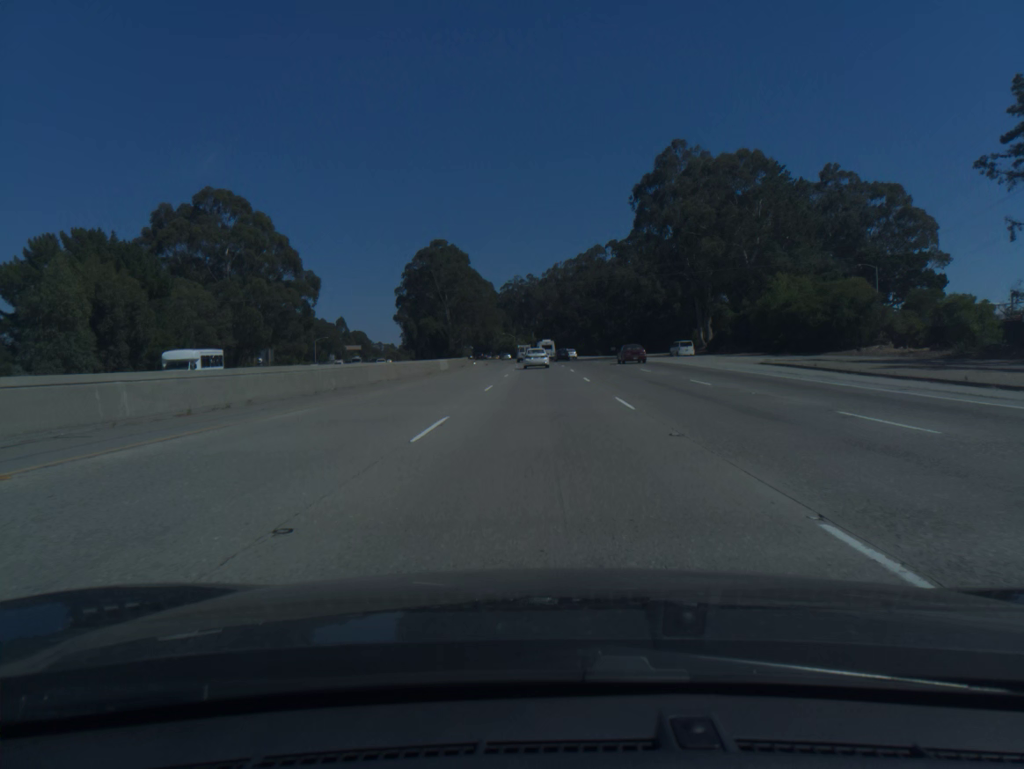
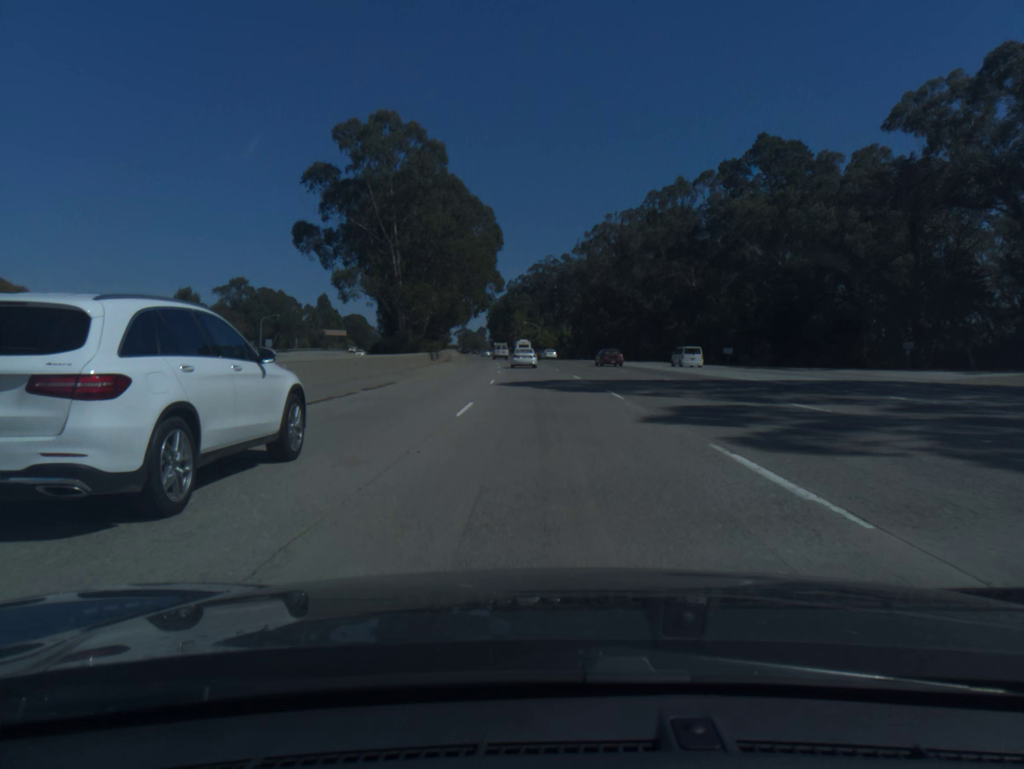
(-1.1, +83.7) m; -2°
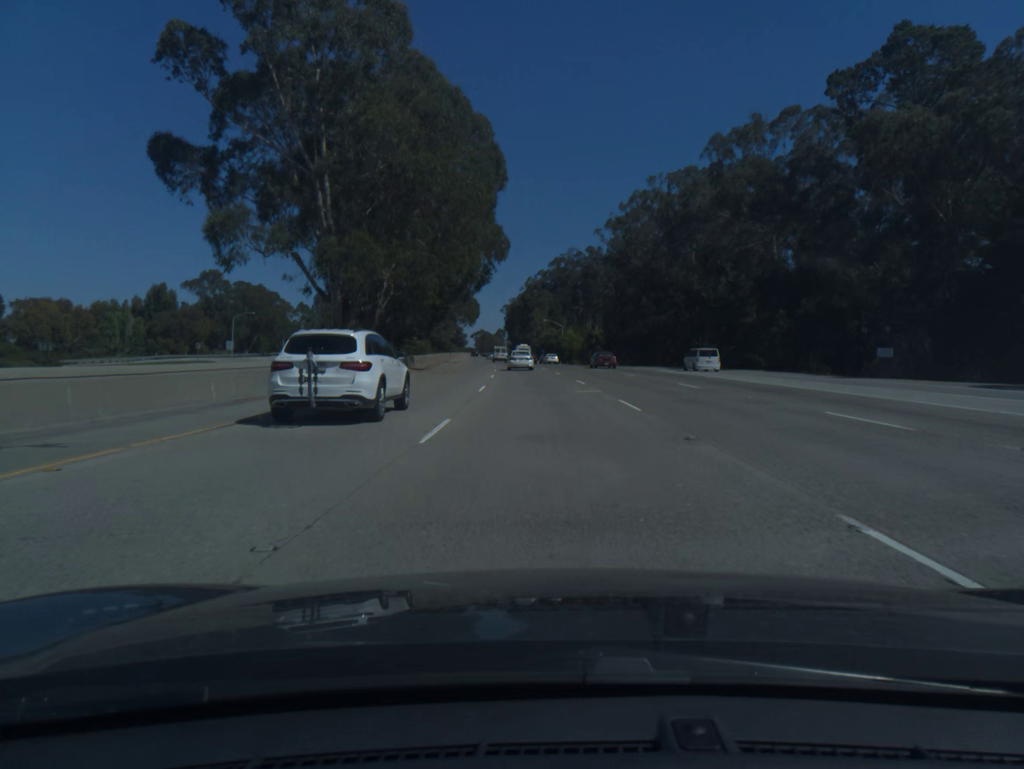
(-0.4, +33.0) m; -1°
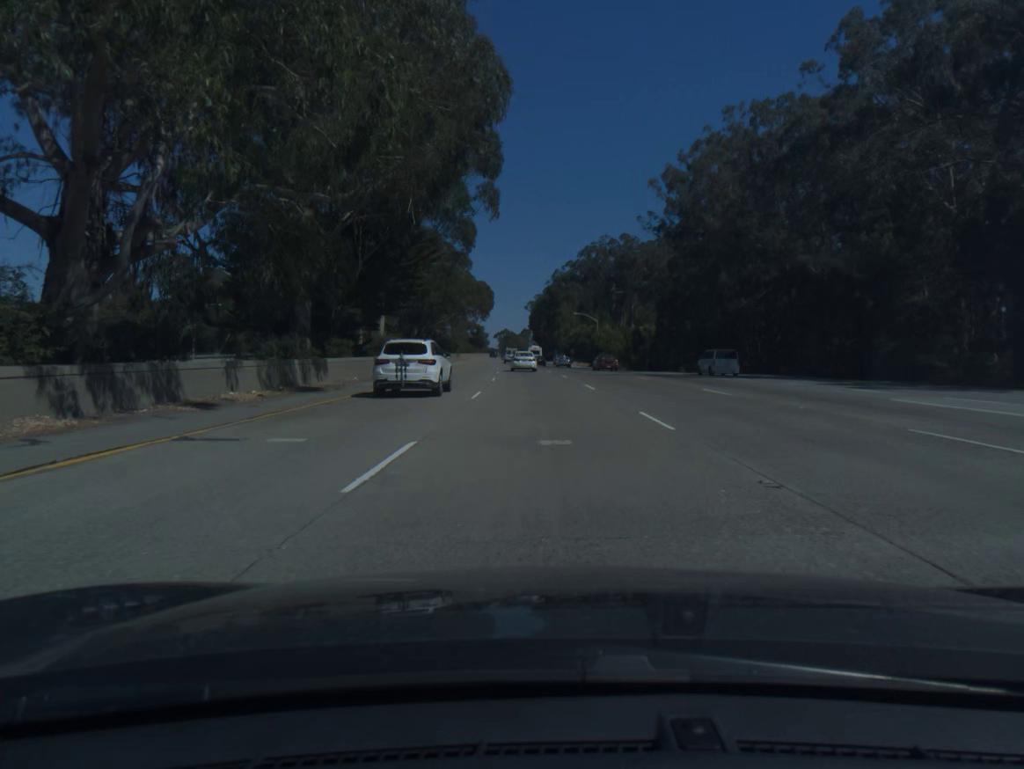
(-0.5, +32.9) m; -2°
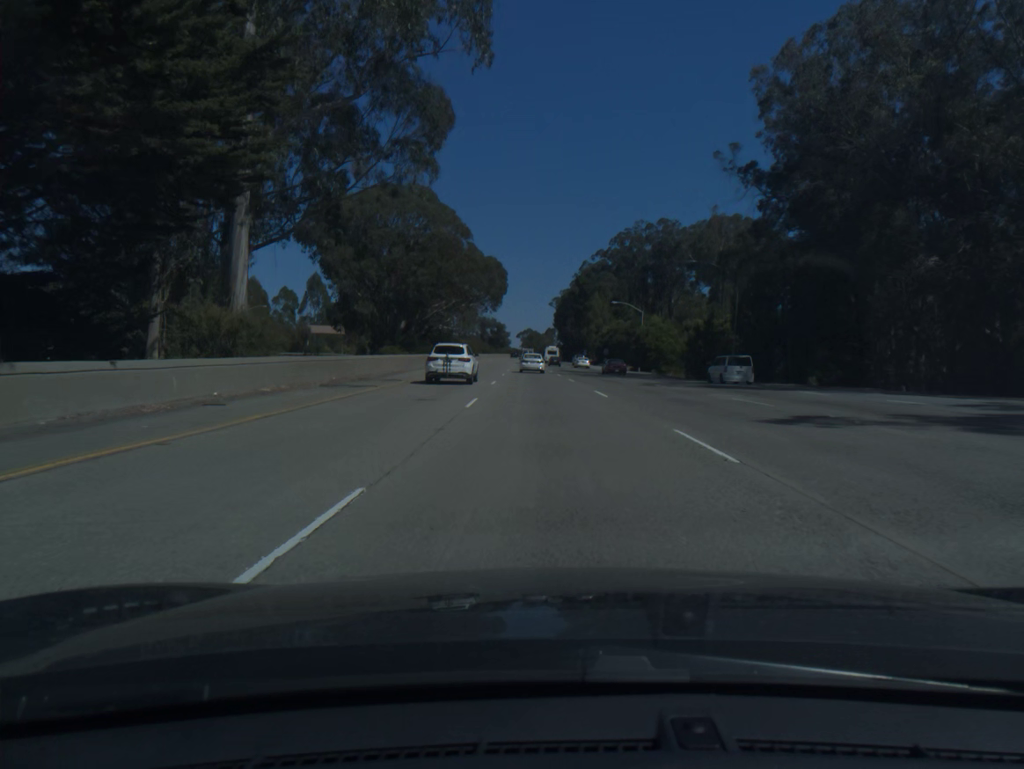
(-0.5, +32.8) m; -2°
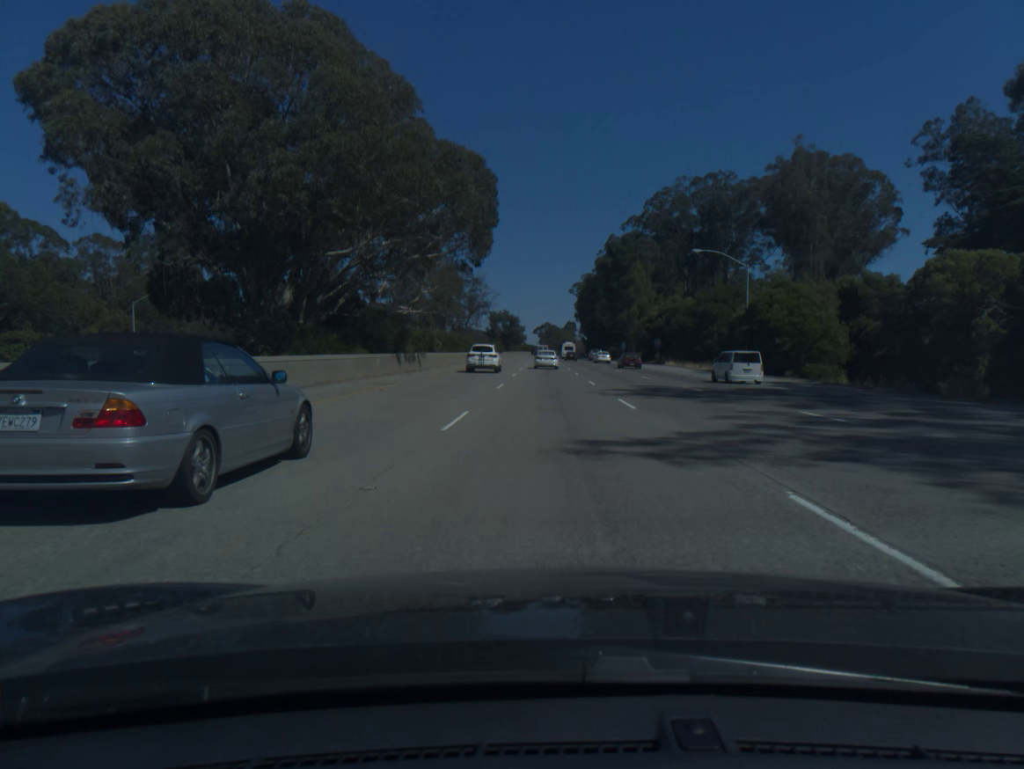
(-0.7, +49.3) m; -1°
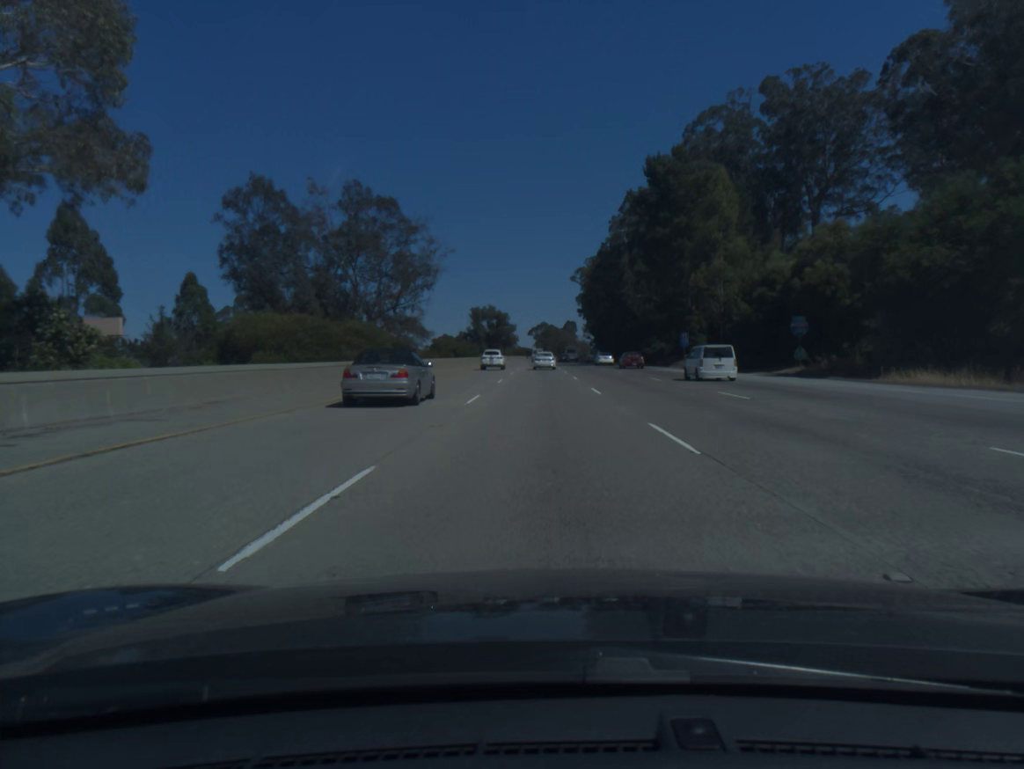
(+0.2, +66.7) m; 0°
